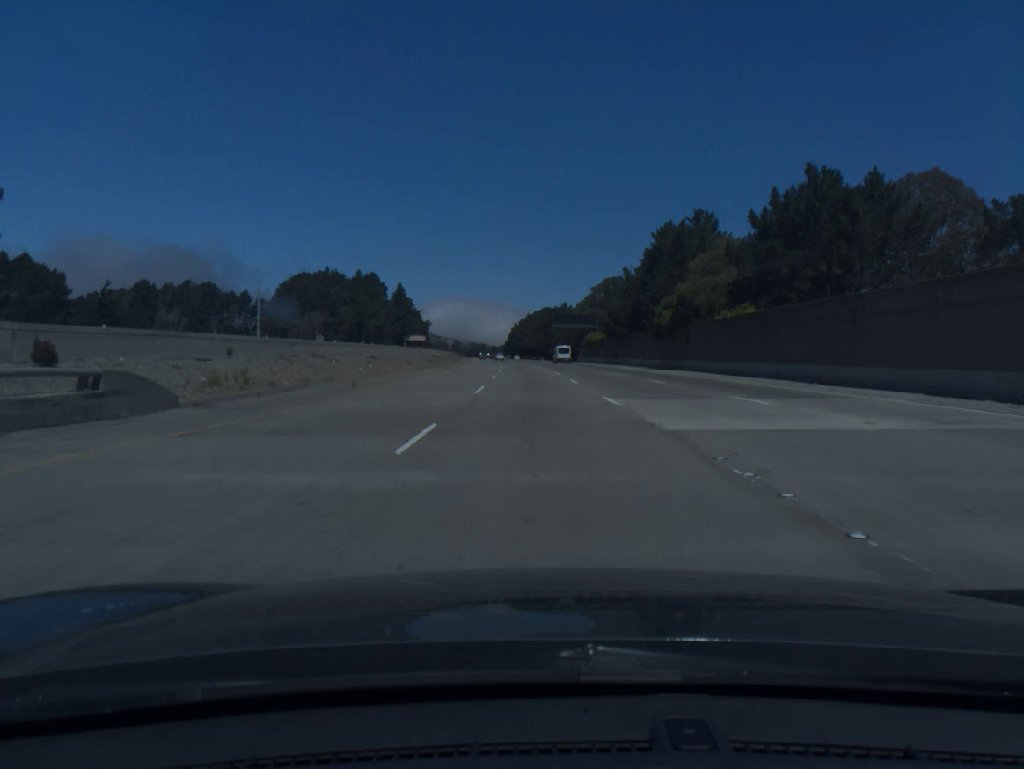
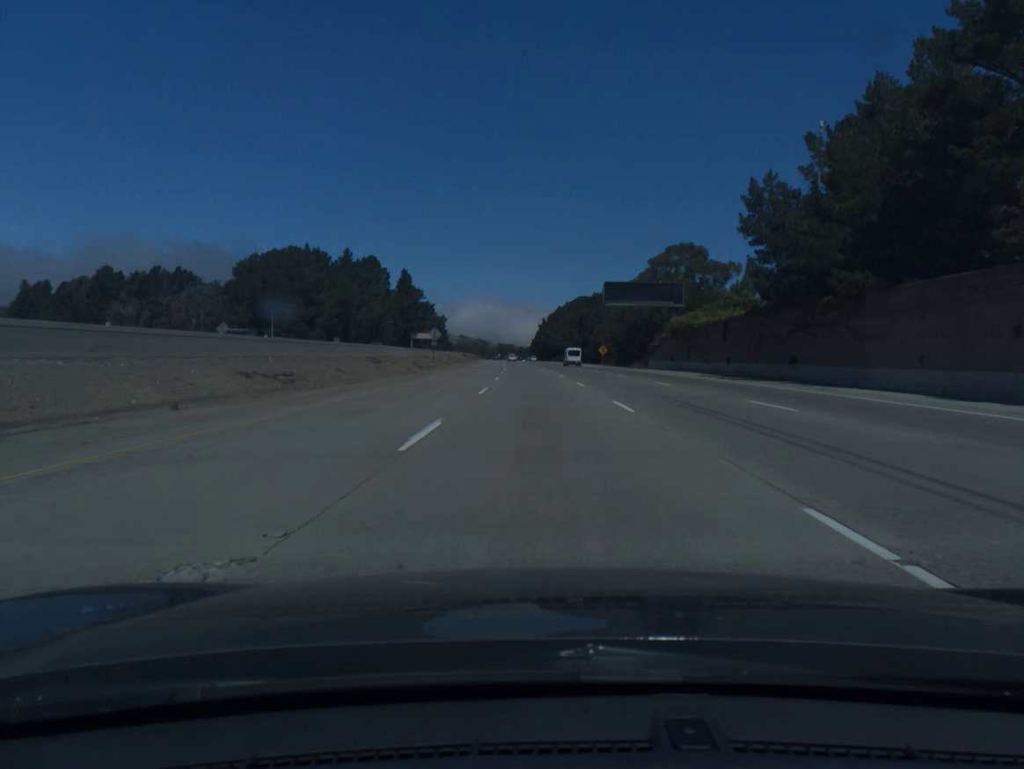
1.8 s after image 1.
(-1.1, +59.4) m; -2°
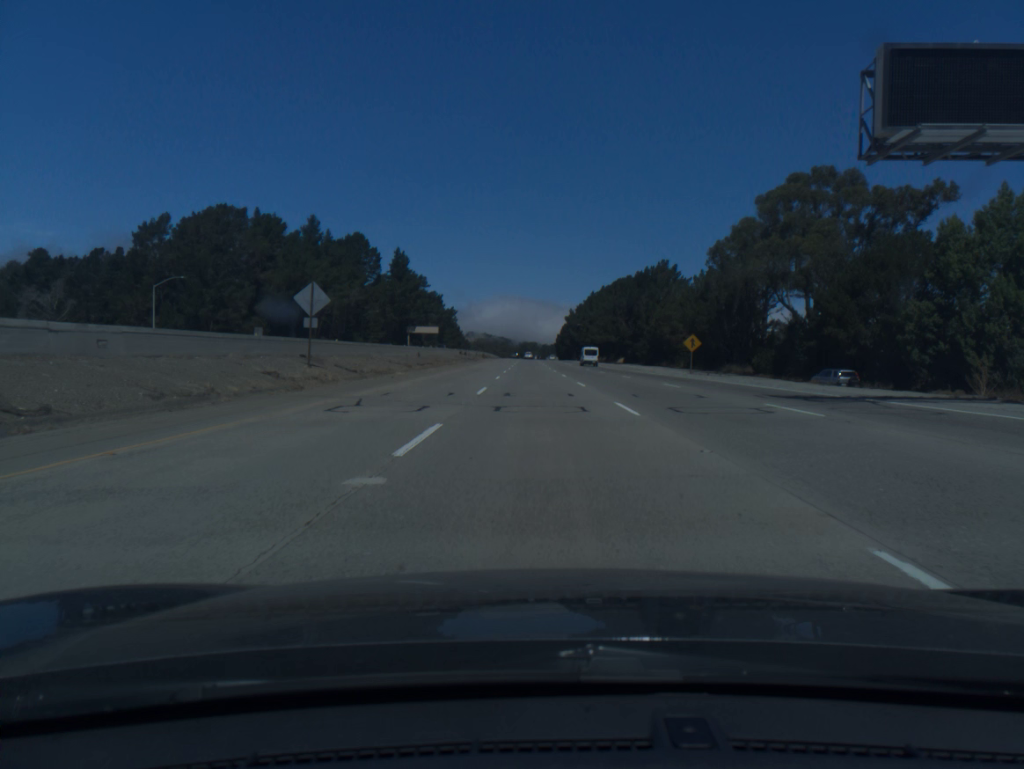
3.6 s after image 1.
(-1.0, +59.6) m; -2°
